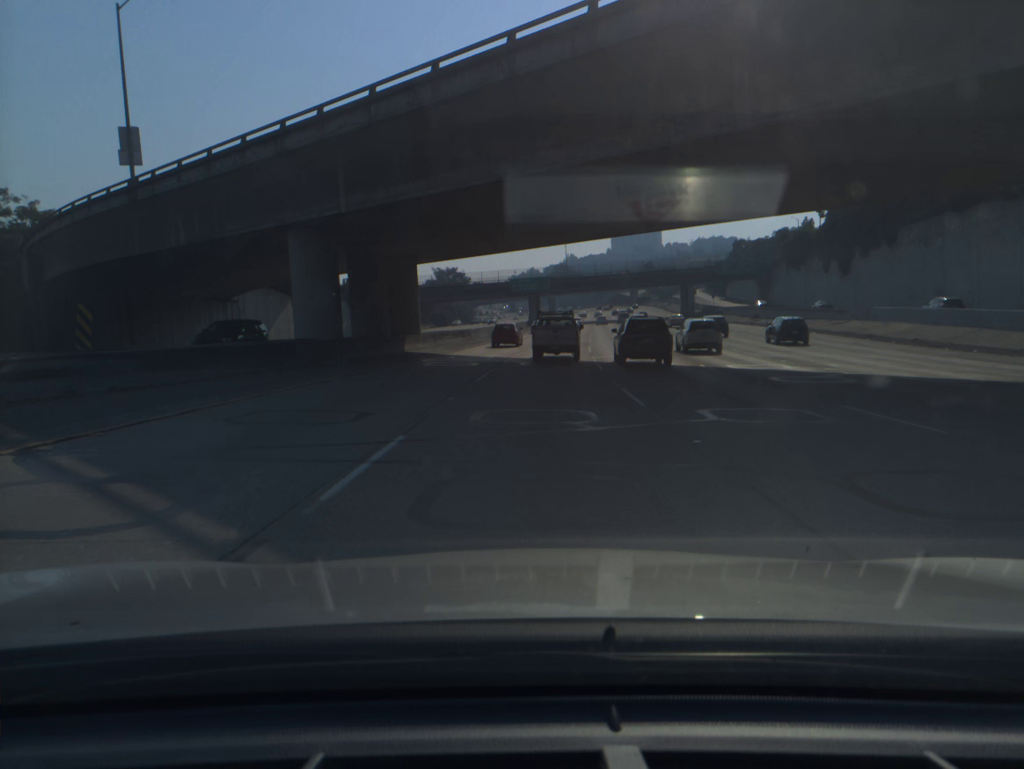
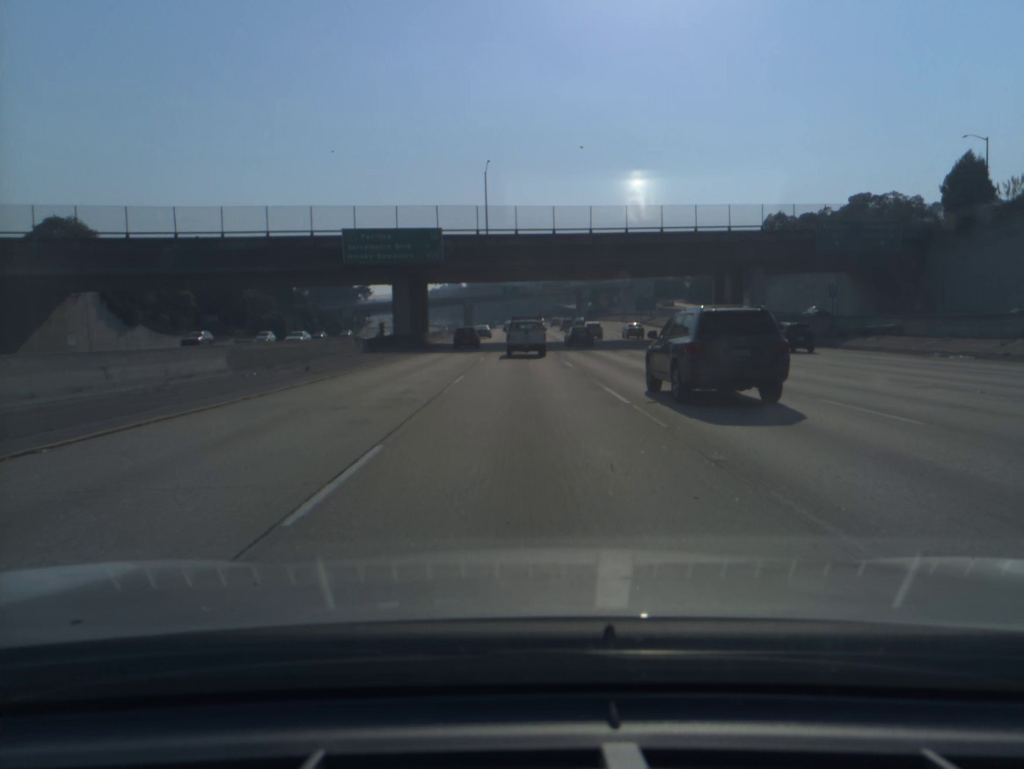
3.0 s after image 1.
(+5.2, +87.4) m; +6°
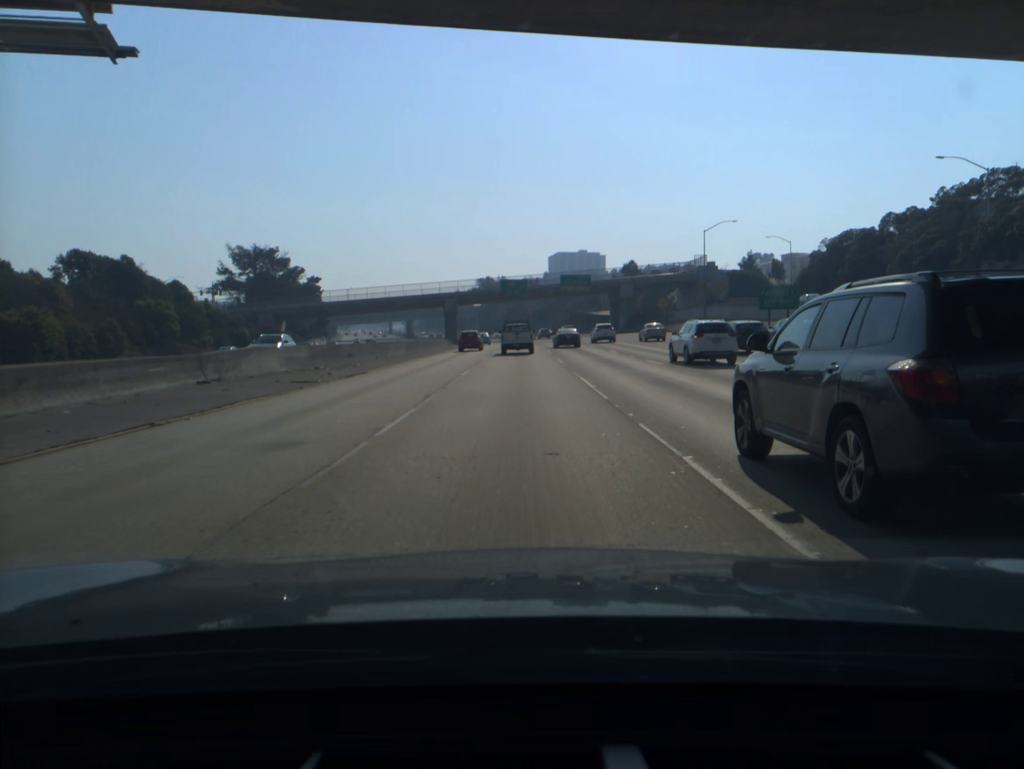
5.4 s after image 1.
(-0.2, +68.3) m; -1°
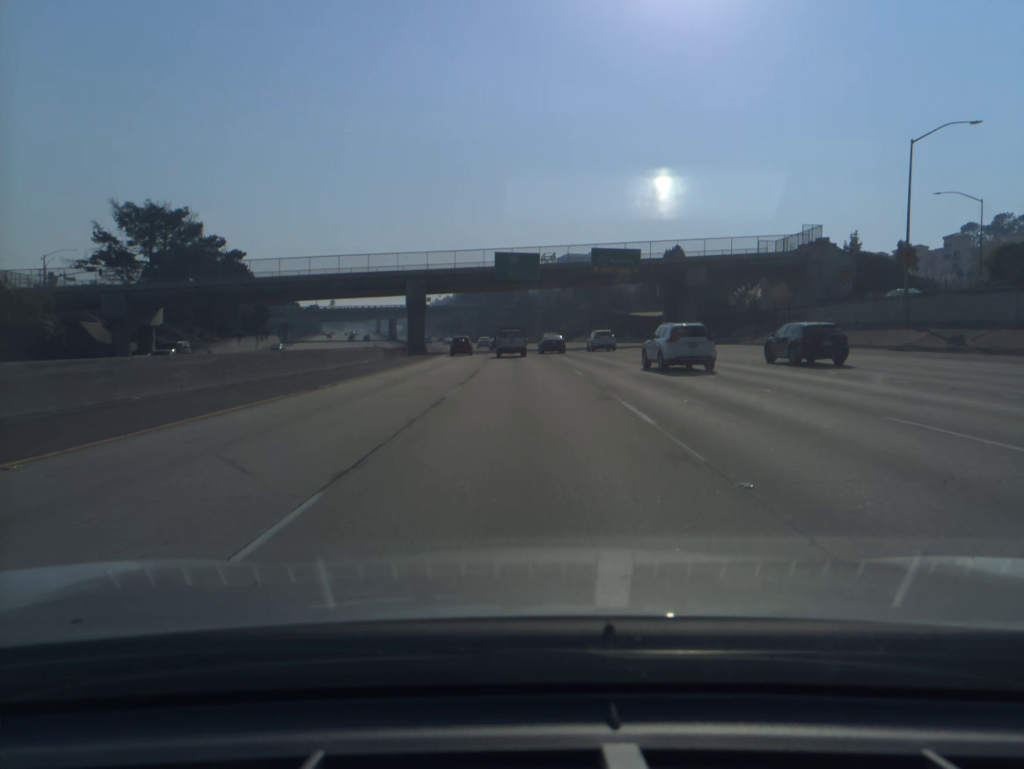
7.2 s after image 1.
(-0.2, +51.1) m; 0°
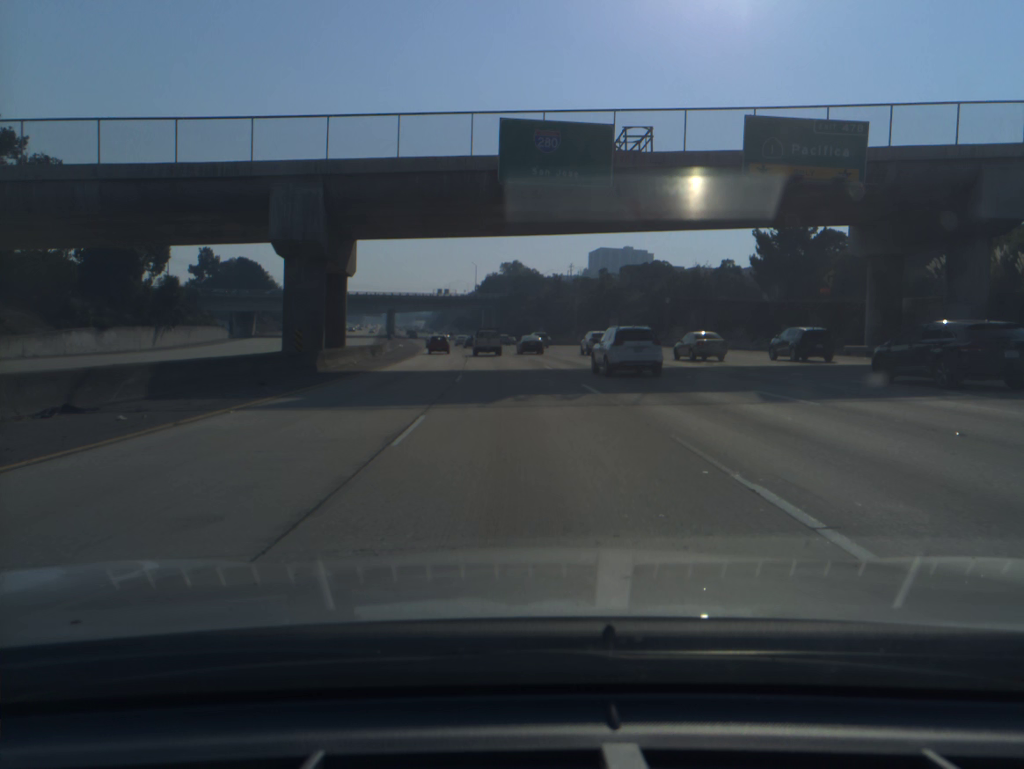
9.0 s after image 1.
(-0.5, +51.7) m; -2°
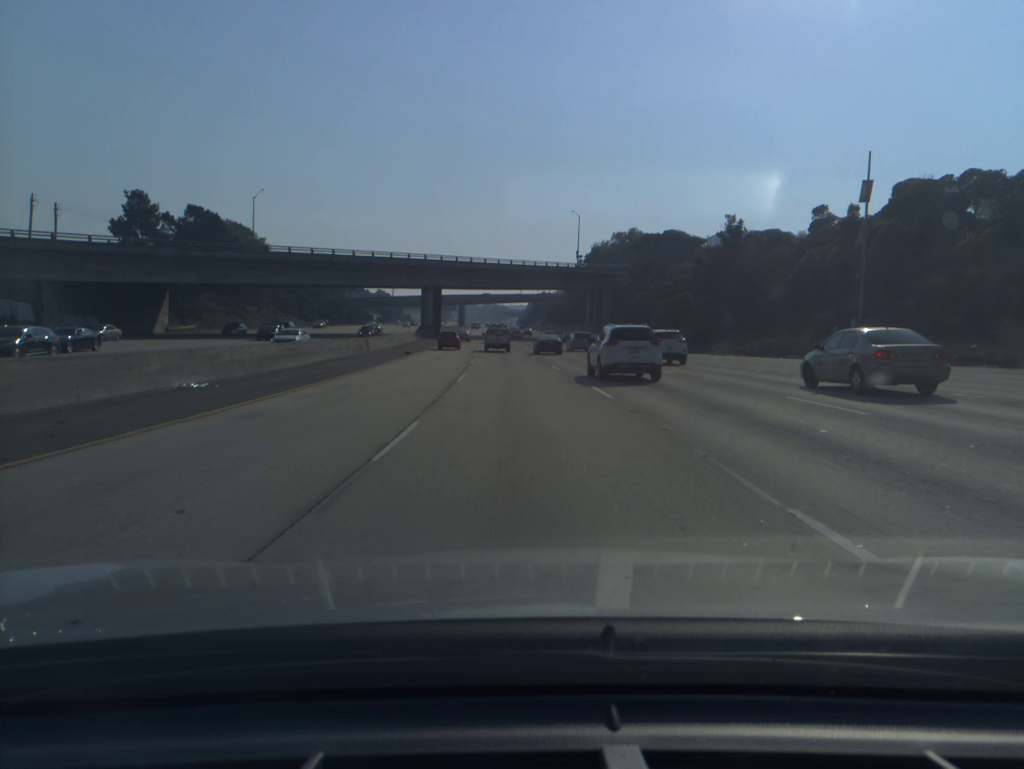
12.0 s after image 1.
(-5.5, +88.4) m; -7°
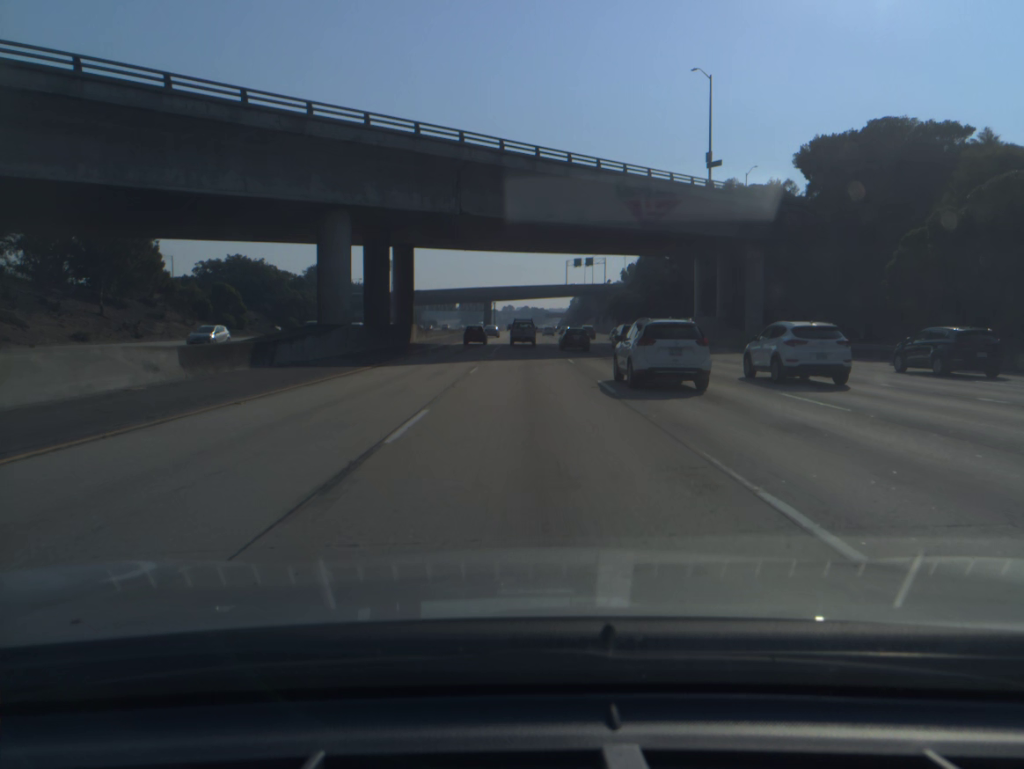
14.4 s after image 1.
(-2.5, +72.0) m; -3°
